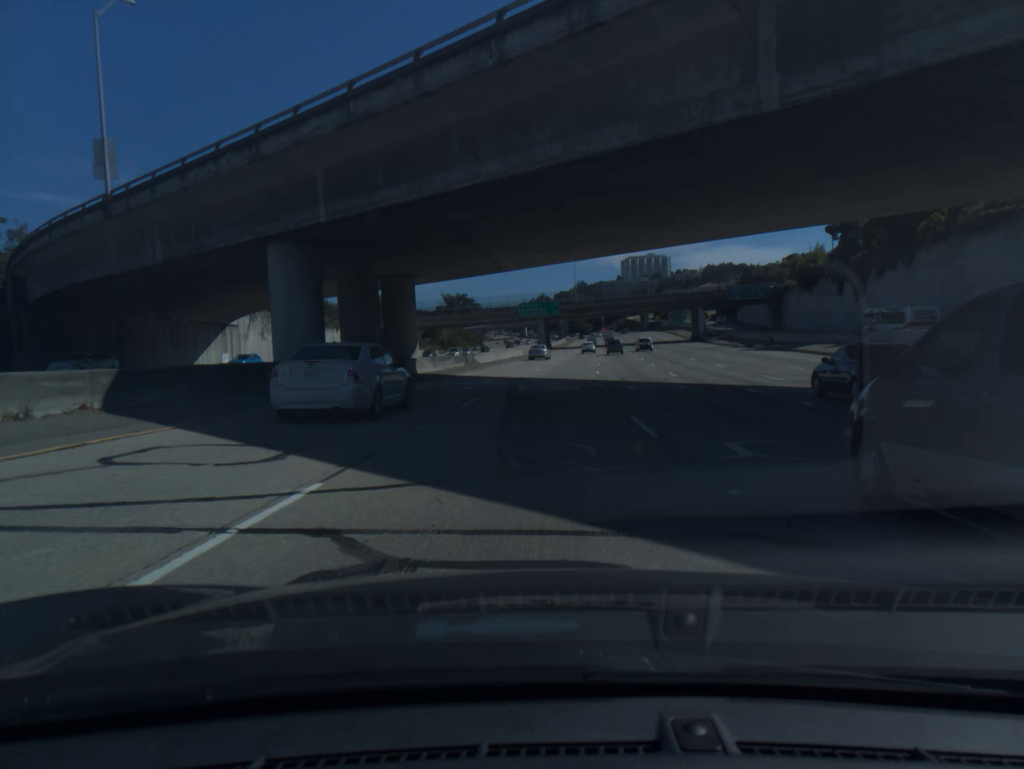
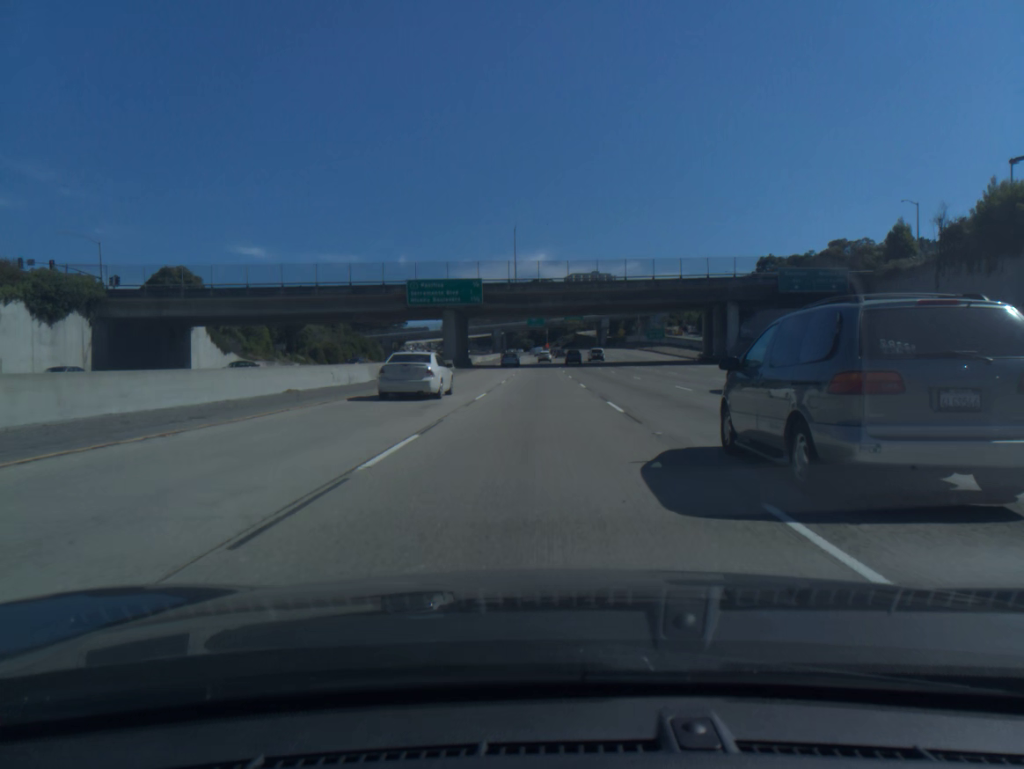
(+3.1, +67.5) m; +4°
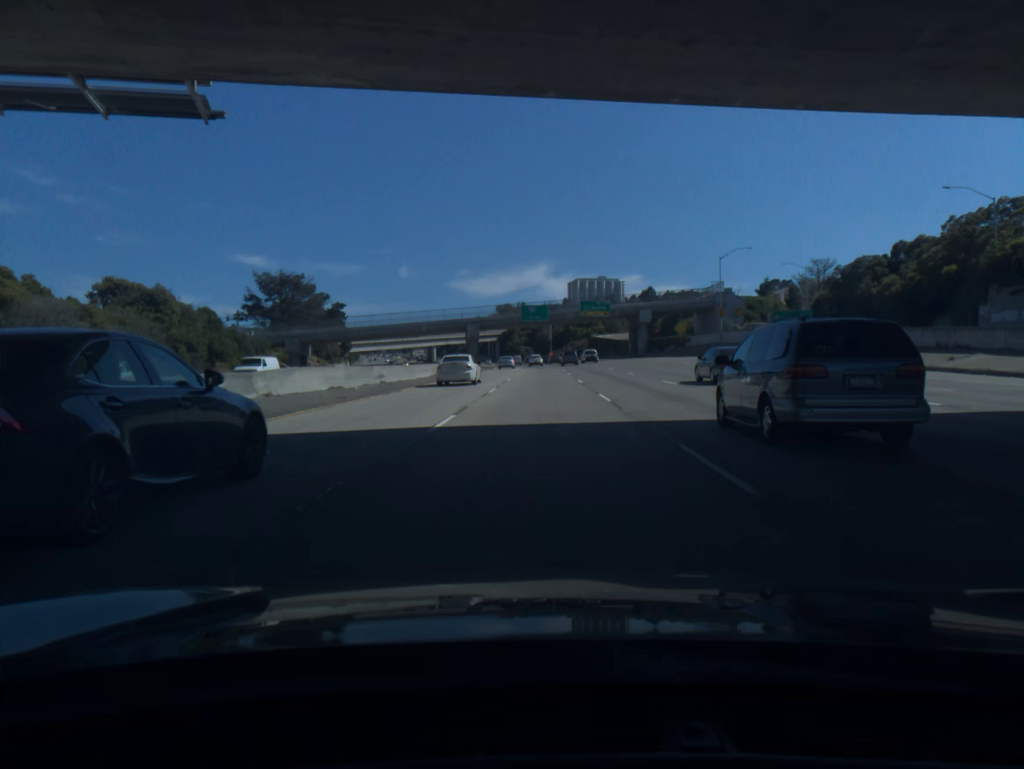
(+0.1, +83.5) m; 0°
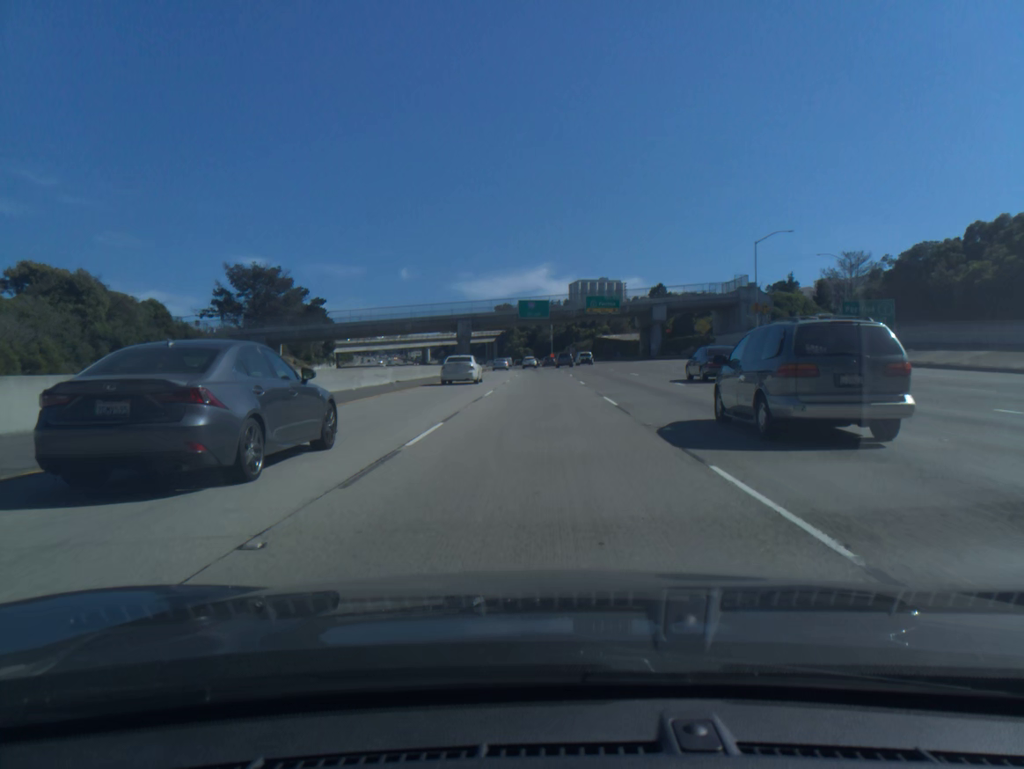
(0.0, +16.6) m; 0°
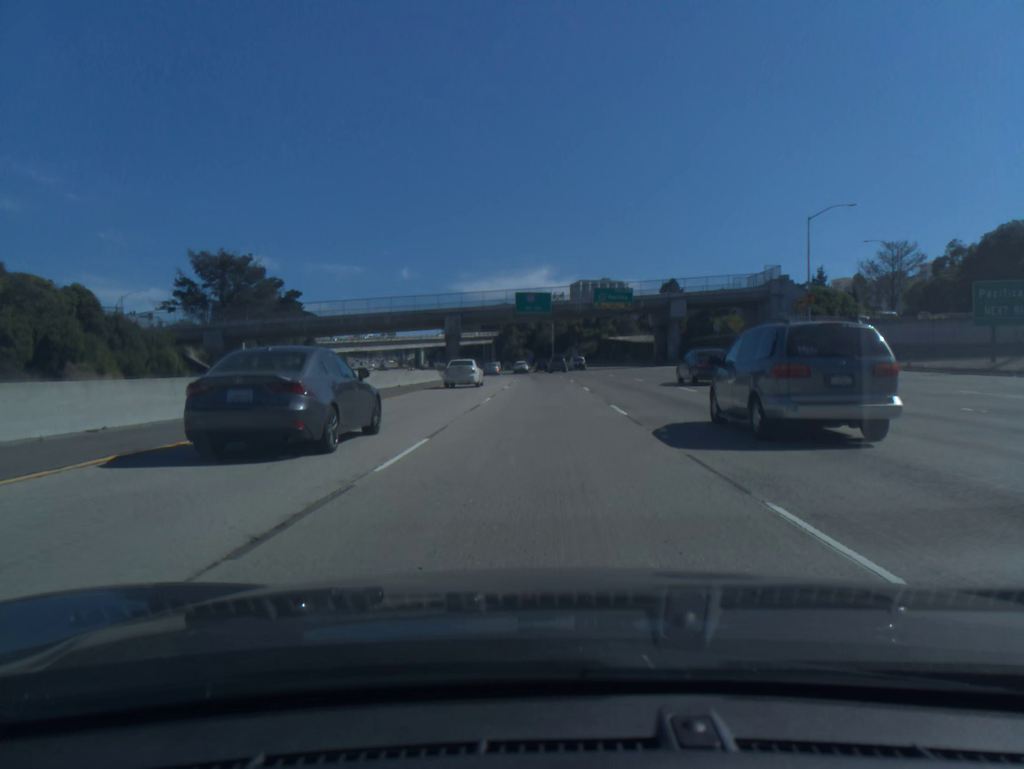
(0.0, +16.6) m; 0°
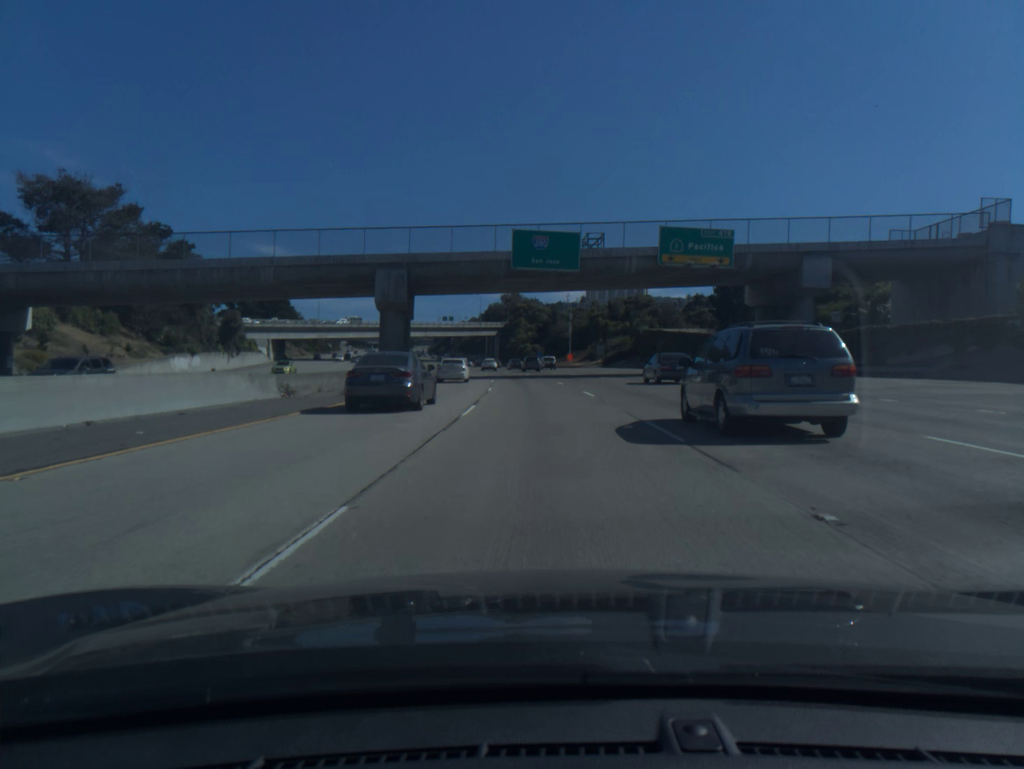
(-0.3, +49.8) m; -1°
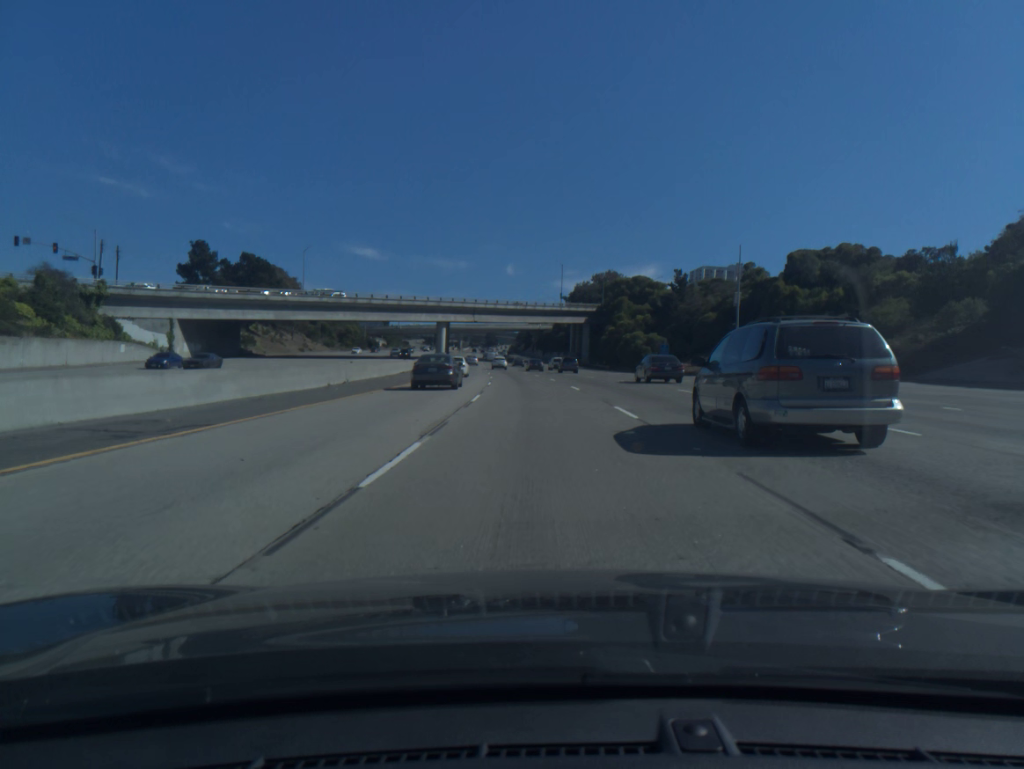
(-4.2, +83.1) m; -6°
